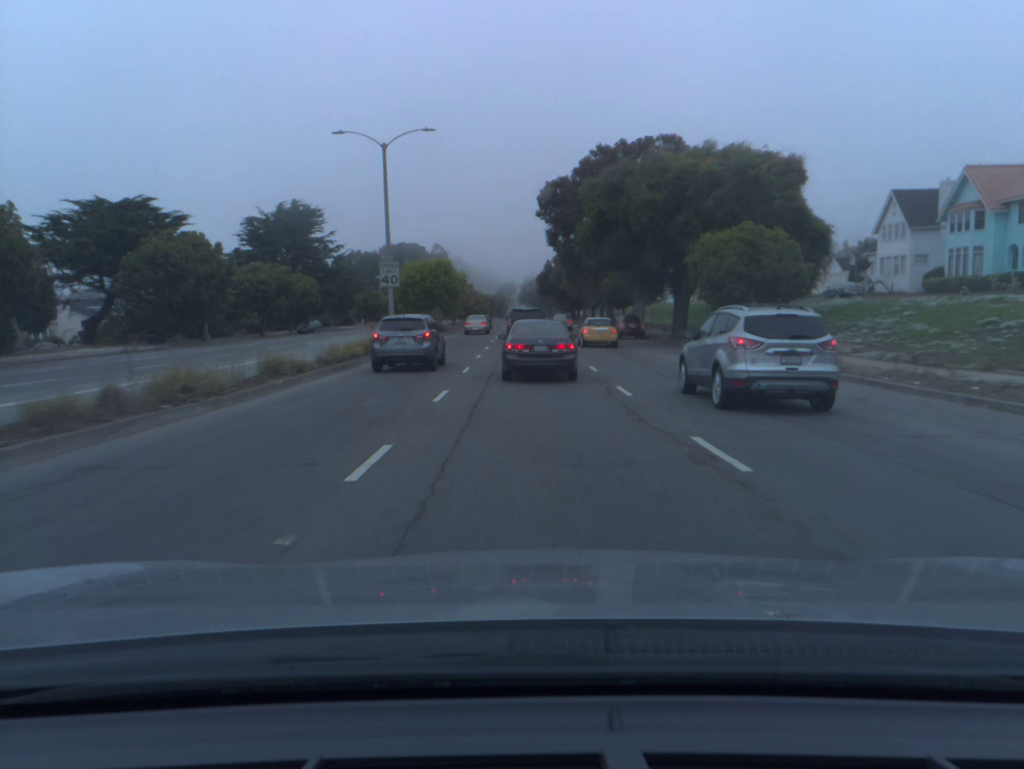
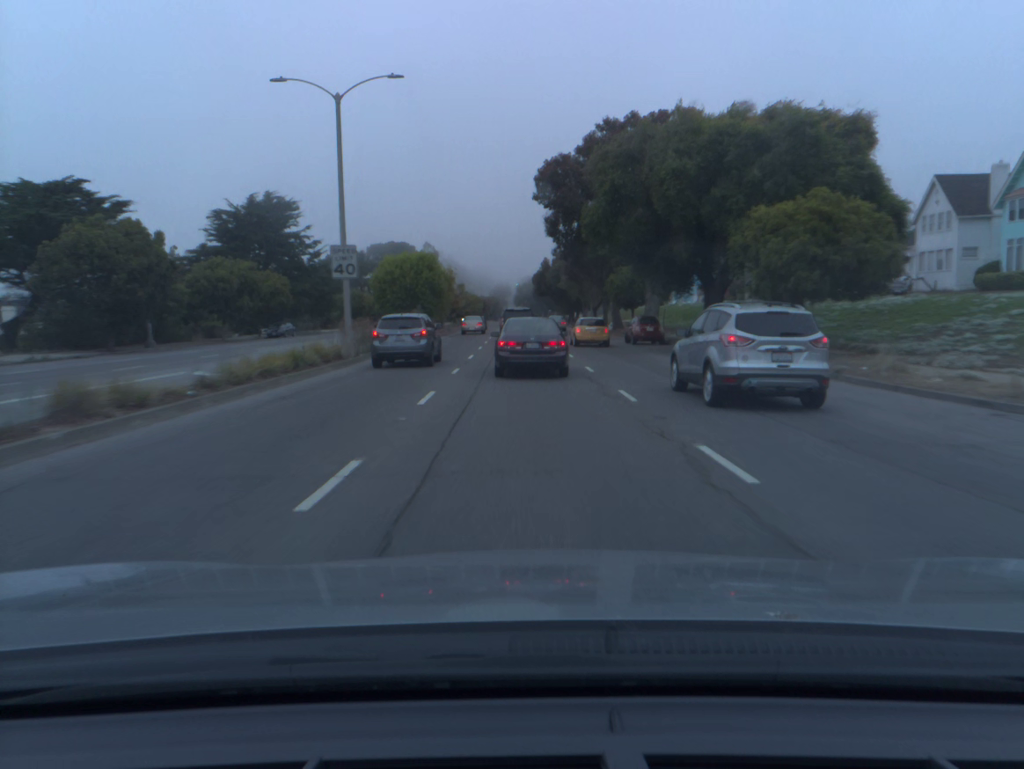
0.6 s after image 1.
(0.0, +8.3) m; 0°
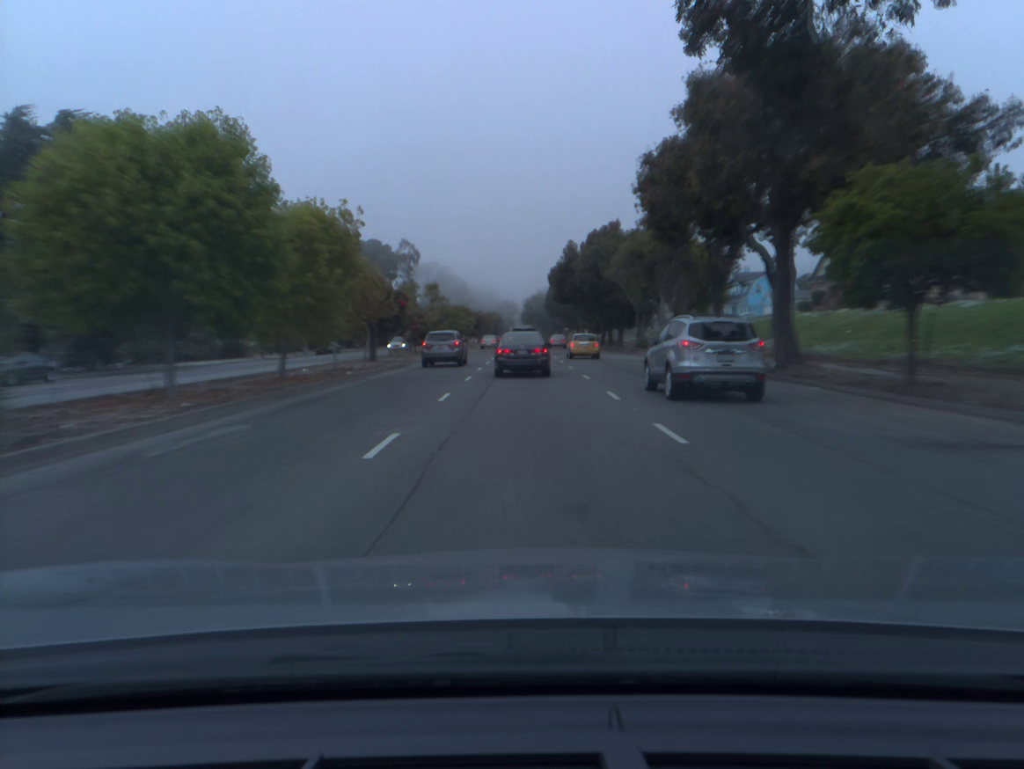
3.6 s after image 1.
(-0.2, +41.0) m; 0°
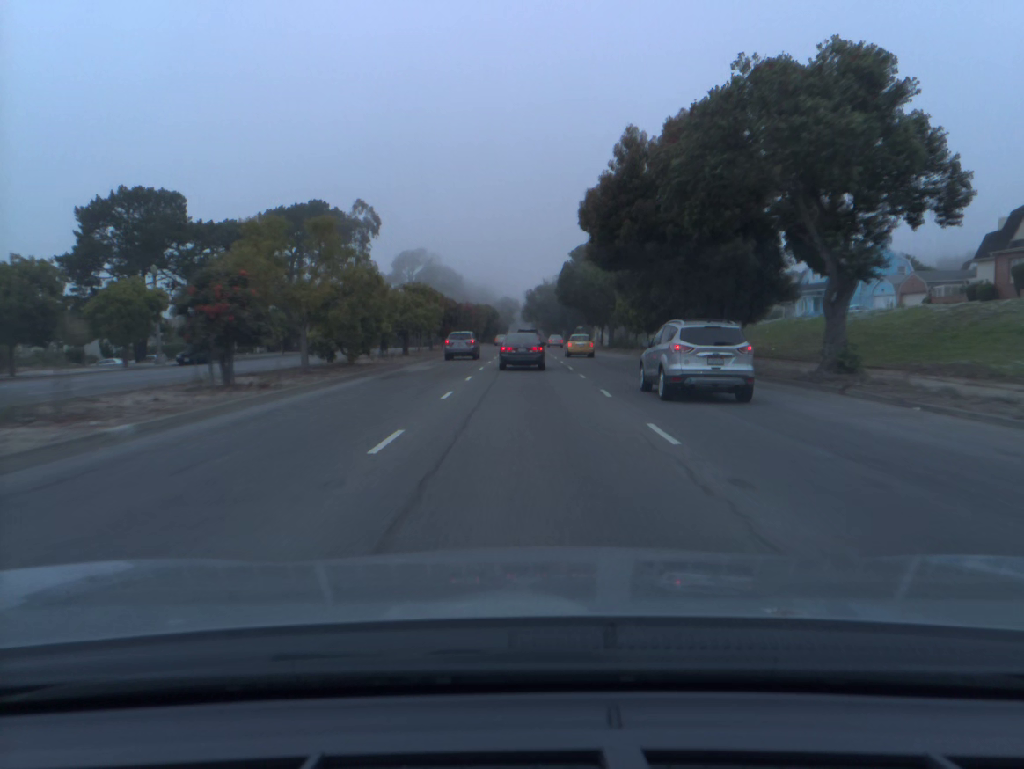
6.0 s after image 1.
(-0.1, +35.7) m; 0°
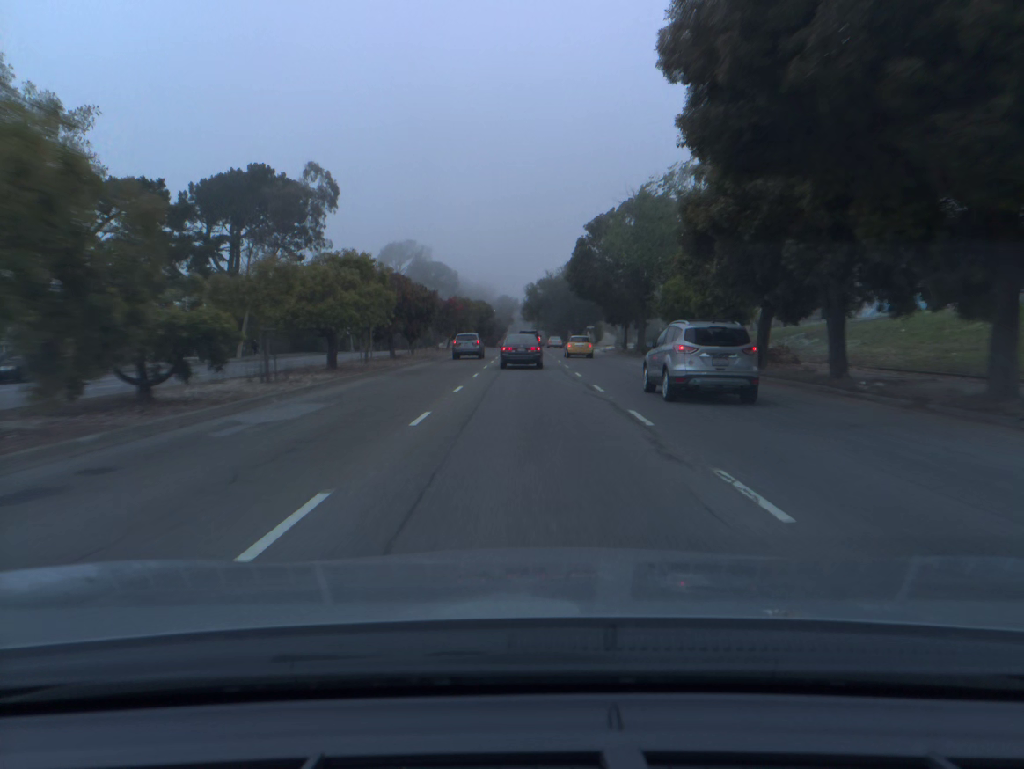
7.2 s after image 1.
(0.0, +18.9) m; 0°
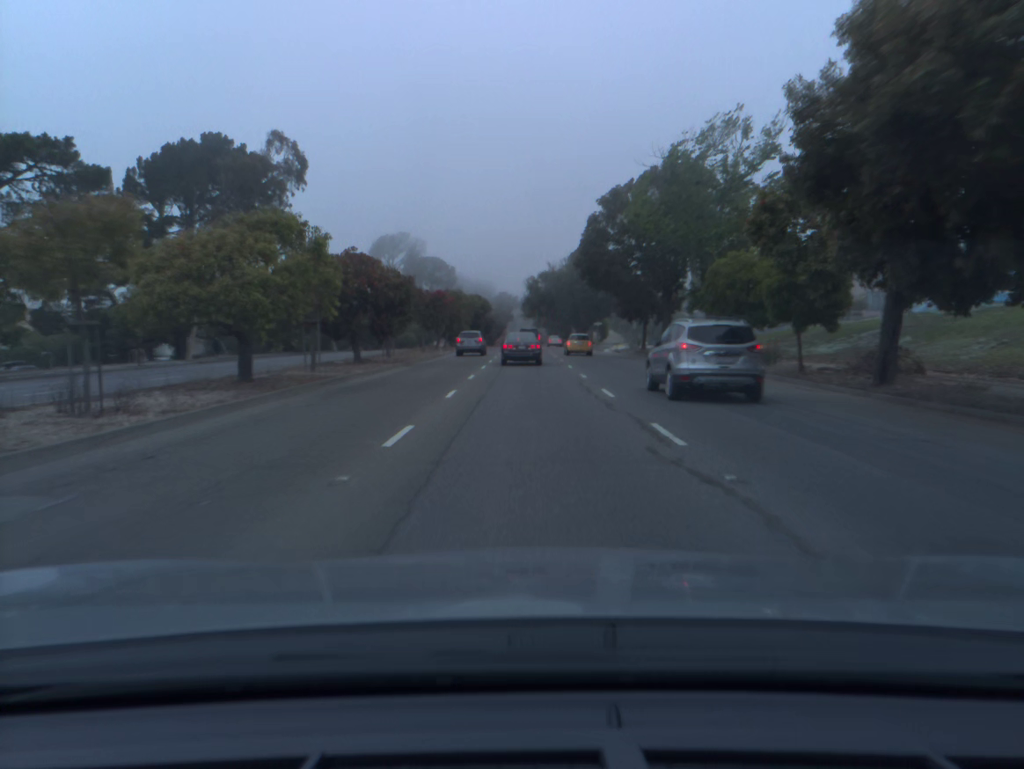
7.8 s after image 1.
(0.0, +9.8) m; 0°
